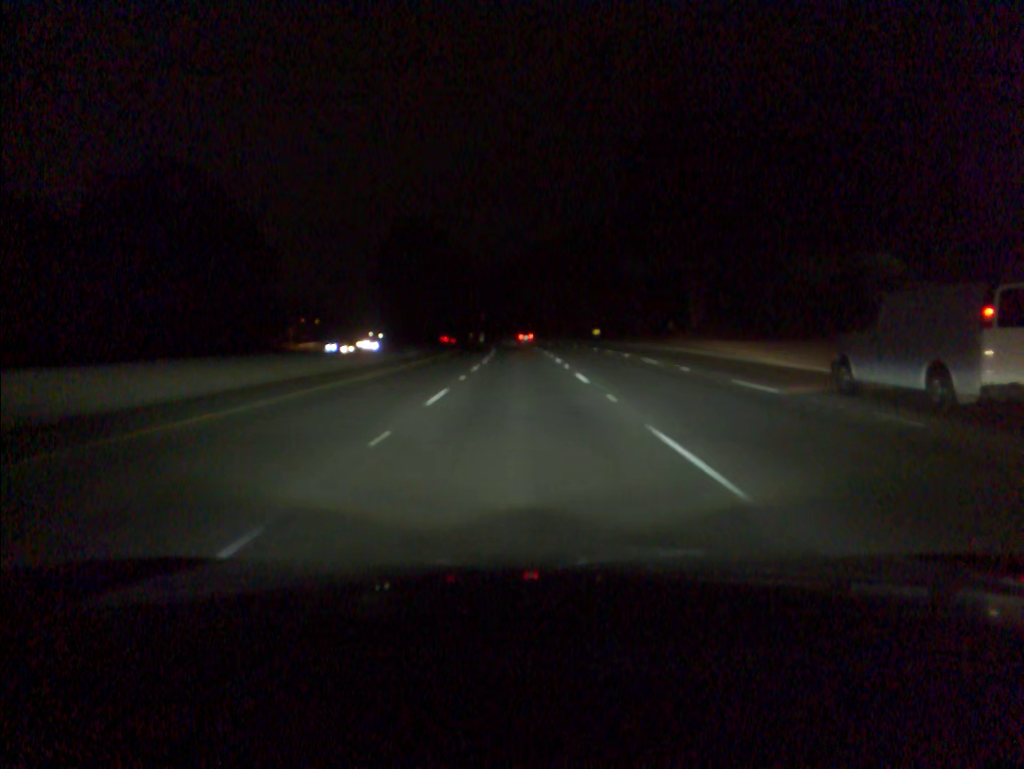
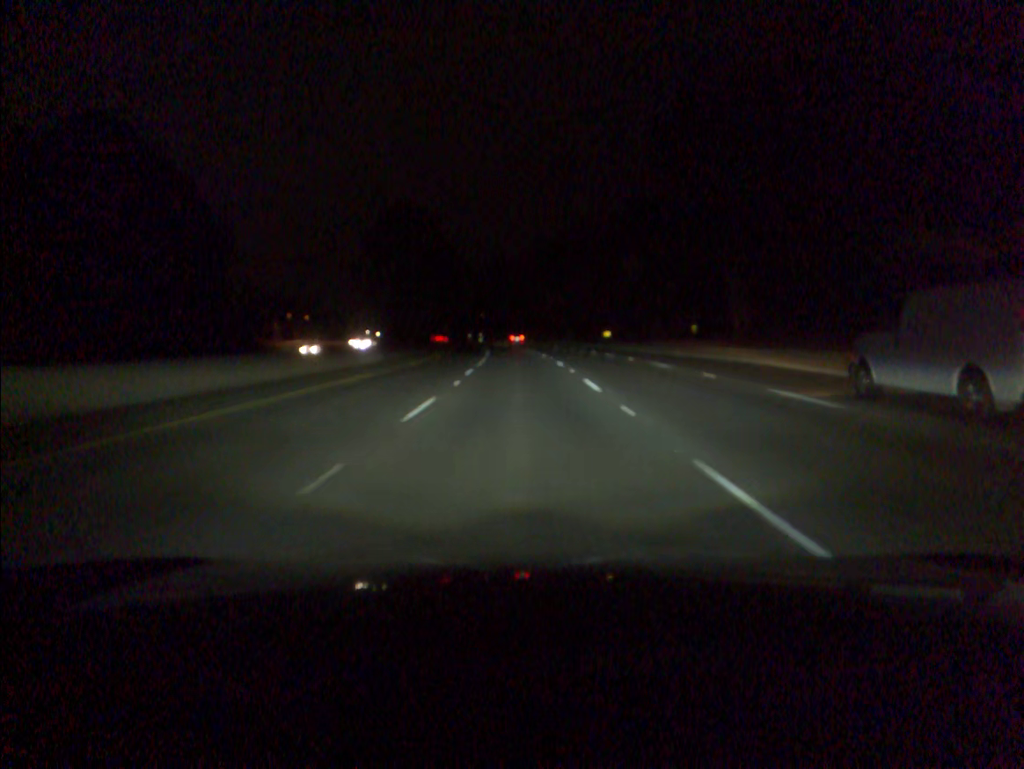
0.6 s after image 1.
(0.0, +17.4) m; 0°
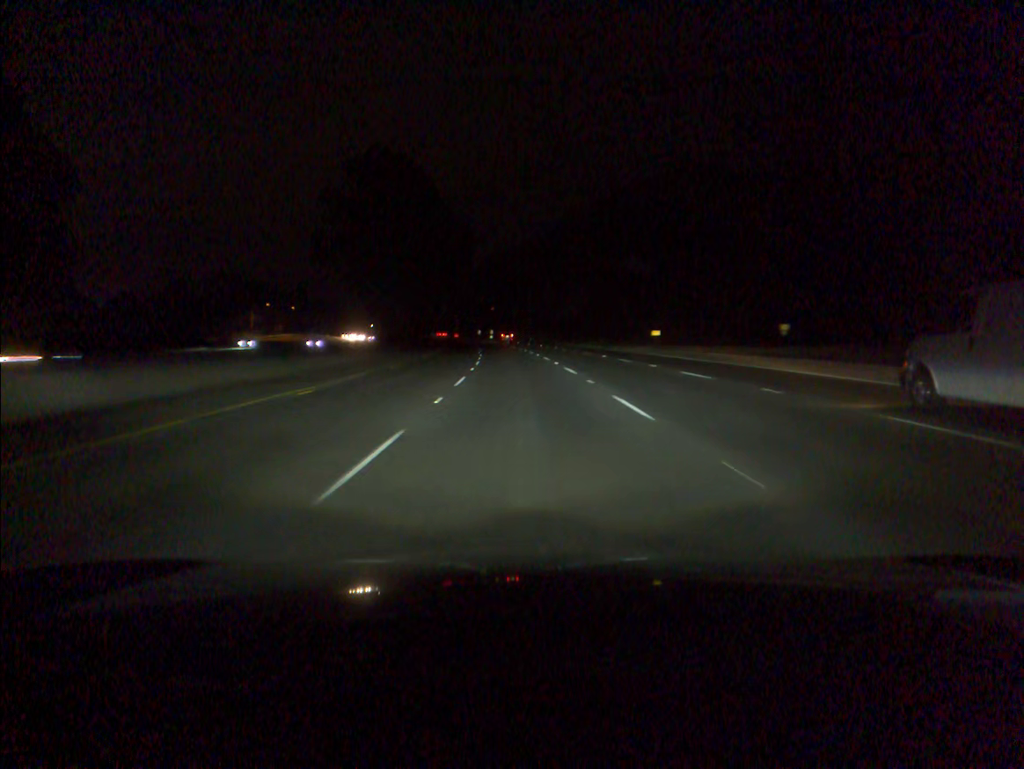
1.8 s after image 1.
(-0.3, +34.8) m; -1°
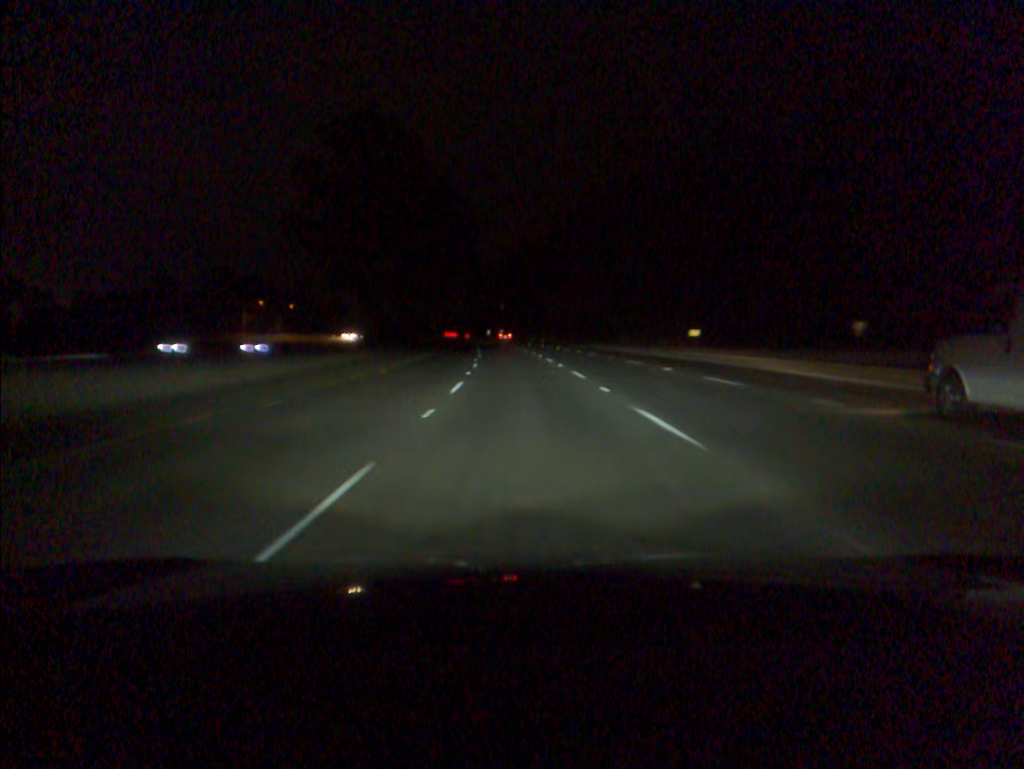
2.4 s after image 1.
(-0.1, +17.4) m; -1°
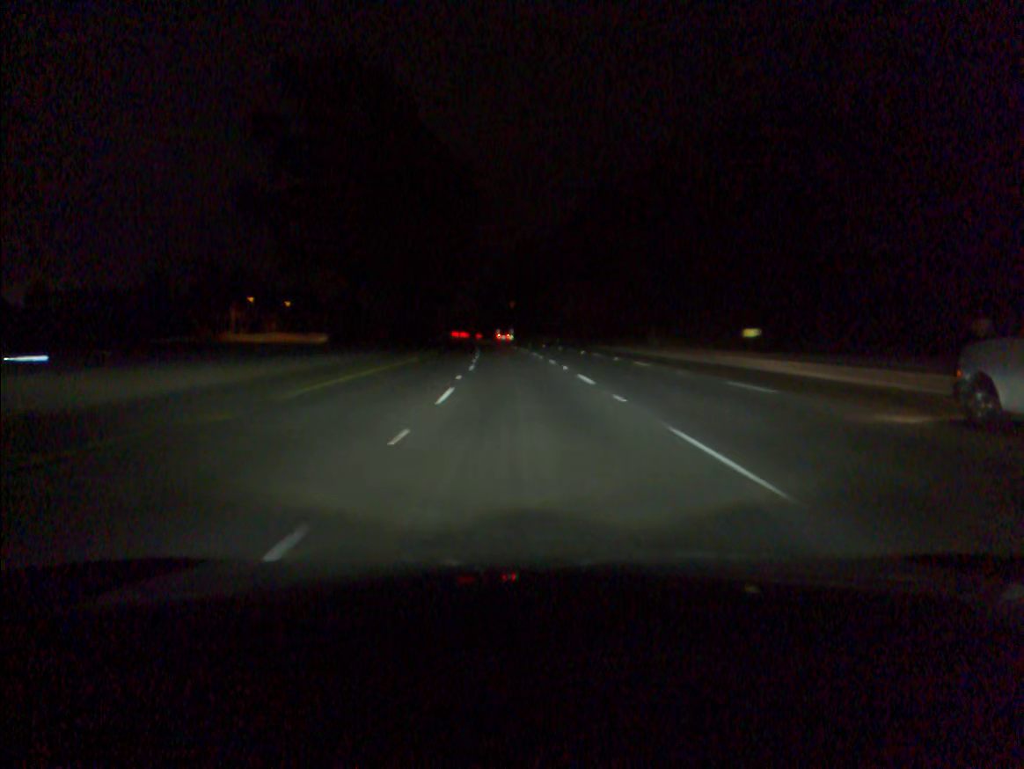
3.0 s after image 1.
(-0.1, +17.5) m; -1°
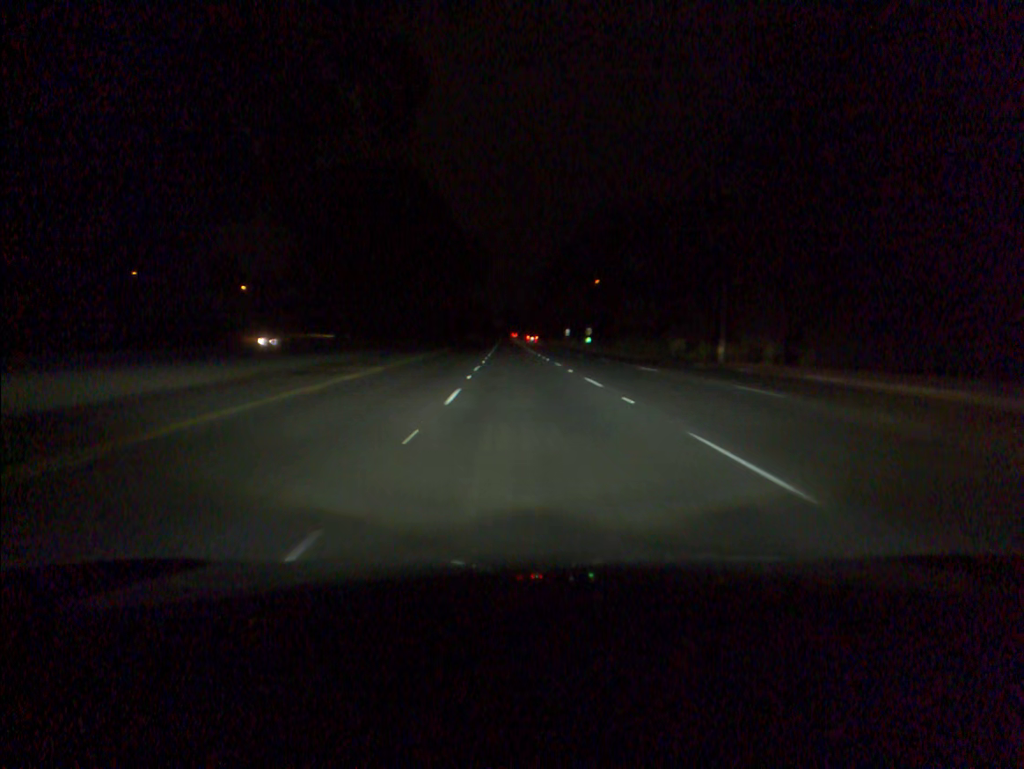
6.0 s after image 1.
(-3.8, +87.5) m; -5°
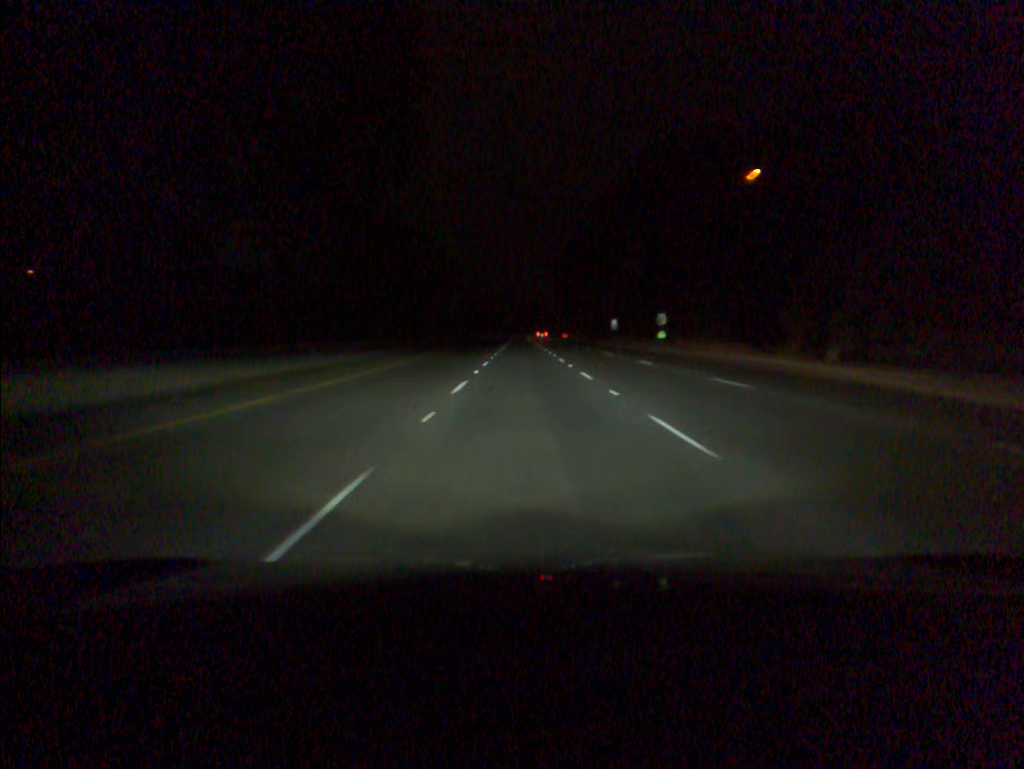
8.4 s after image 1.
(-1.0, +70.4) m; -1°
